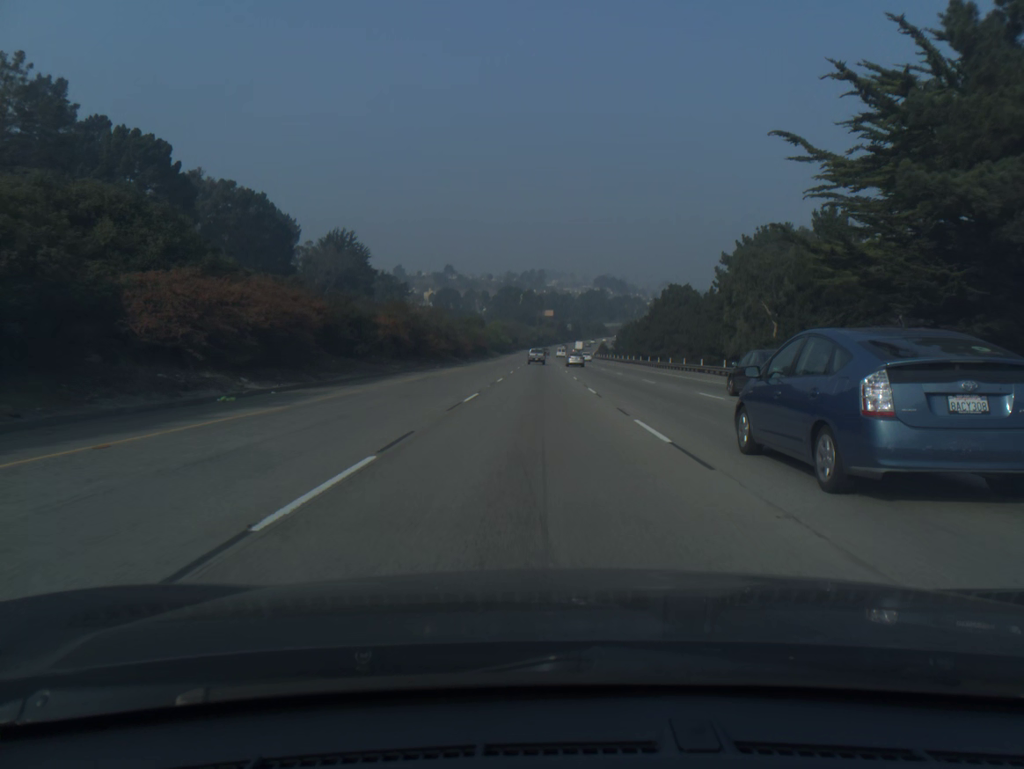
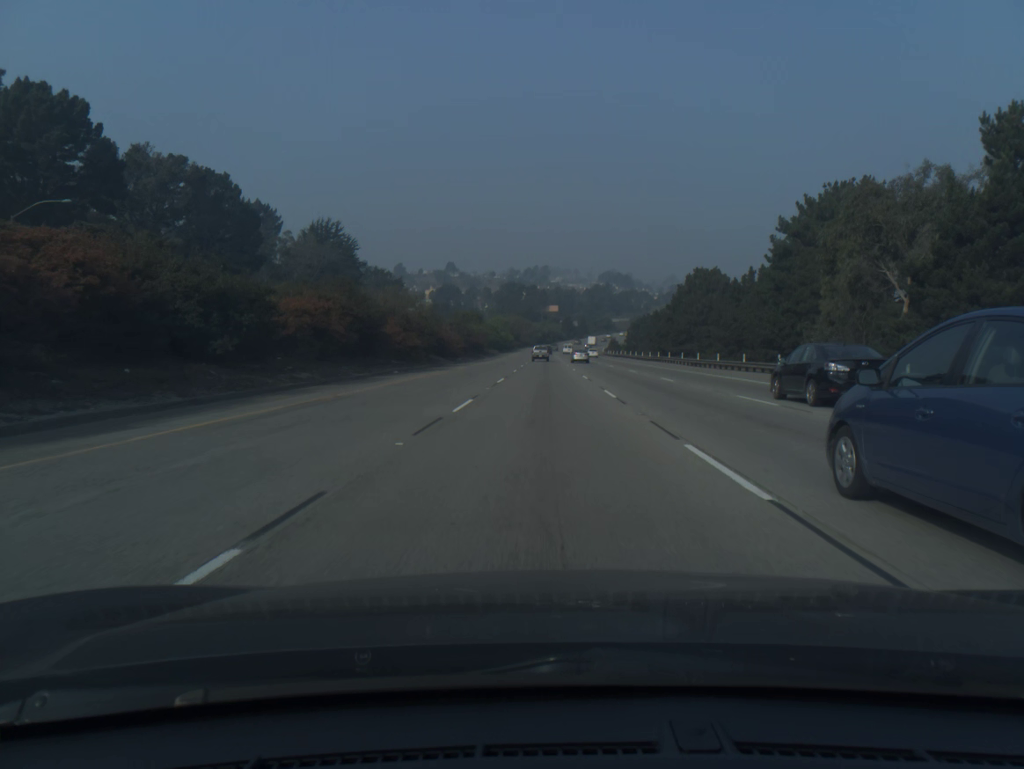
(-0.1, +18.9) m; 0°
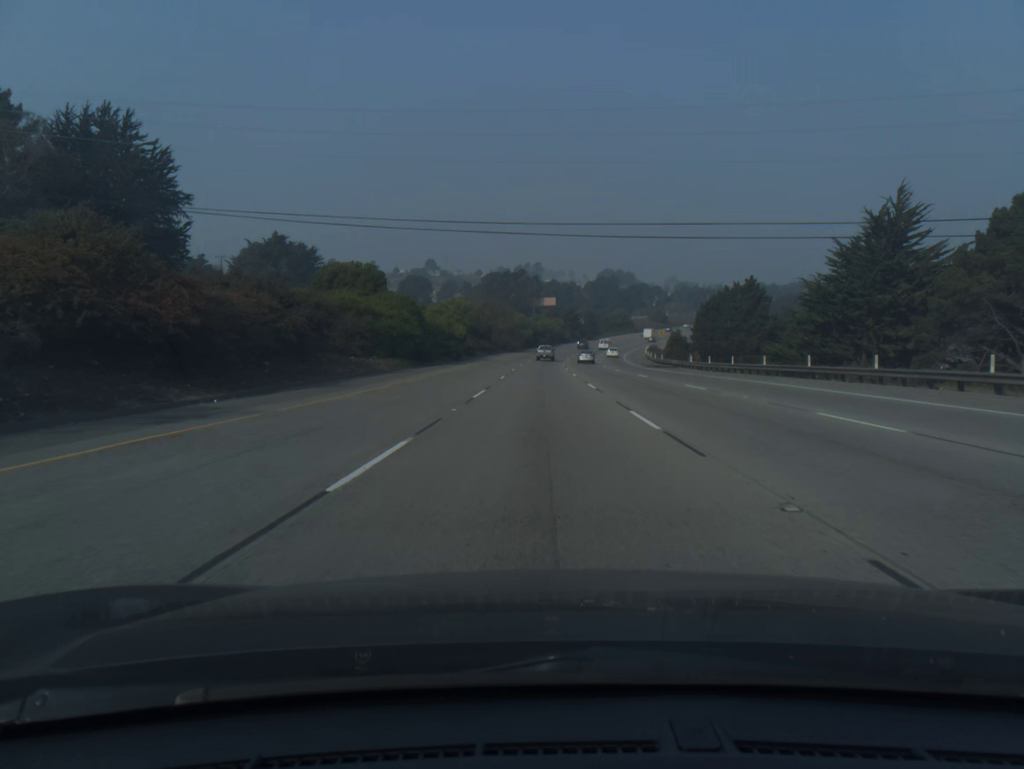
(+0.5, +96.3) m; 0°
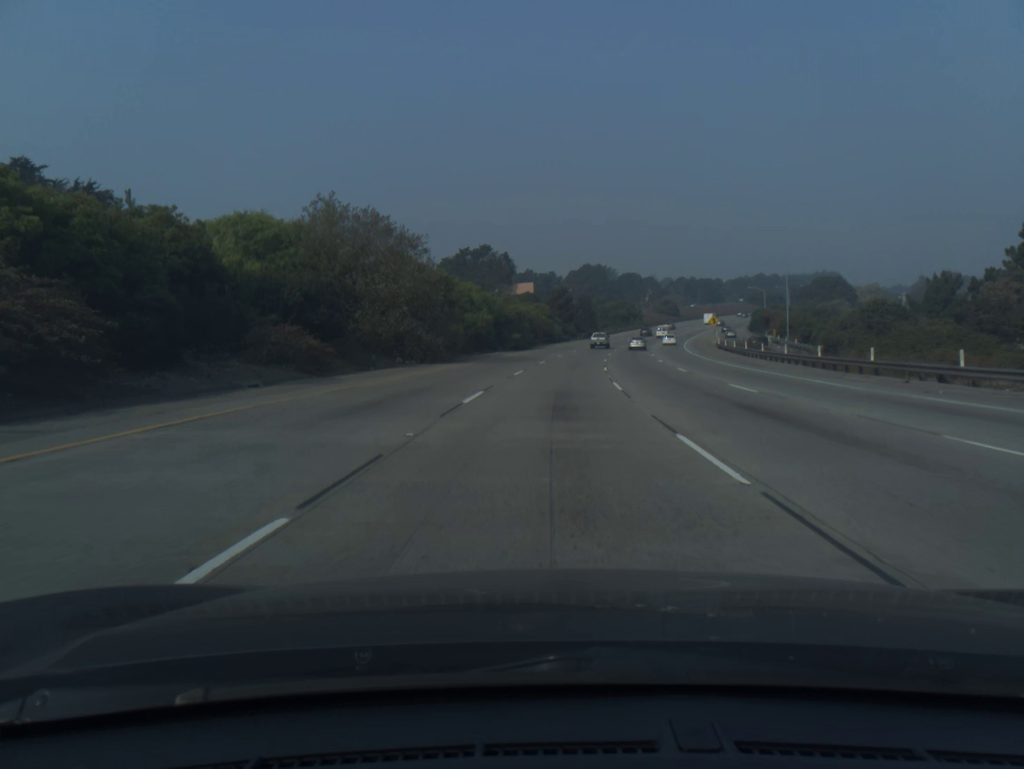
(+0.4, +78.2) m; +2°
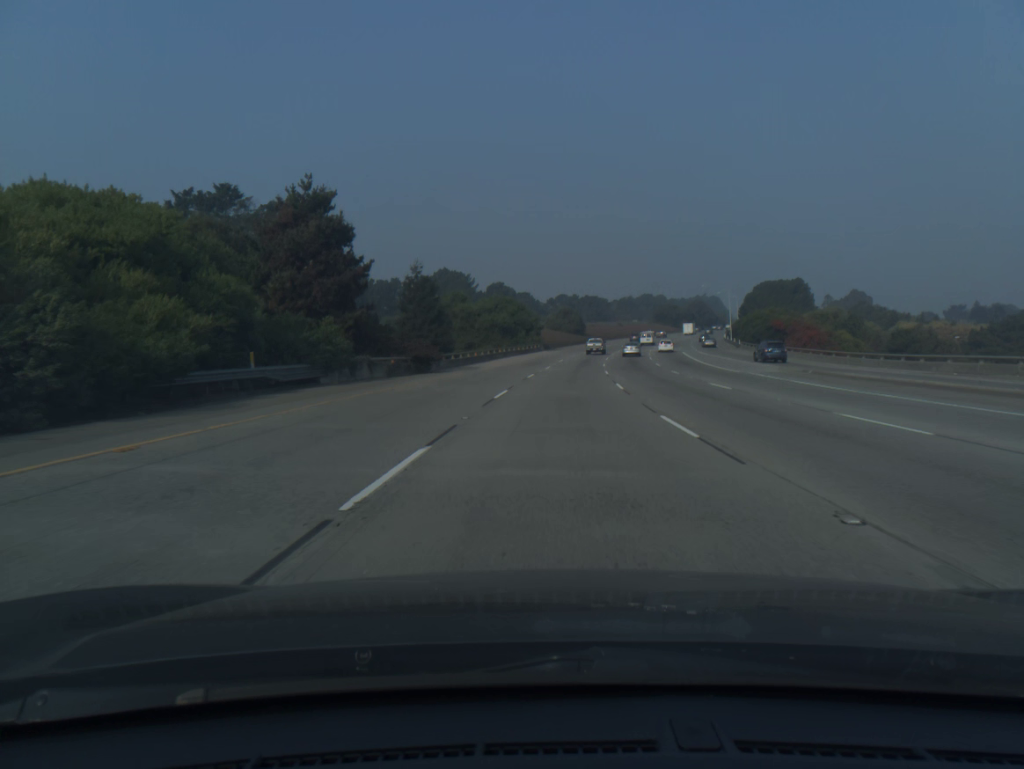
(+7.8, +97.4) m; +10°
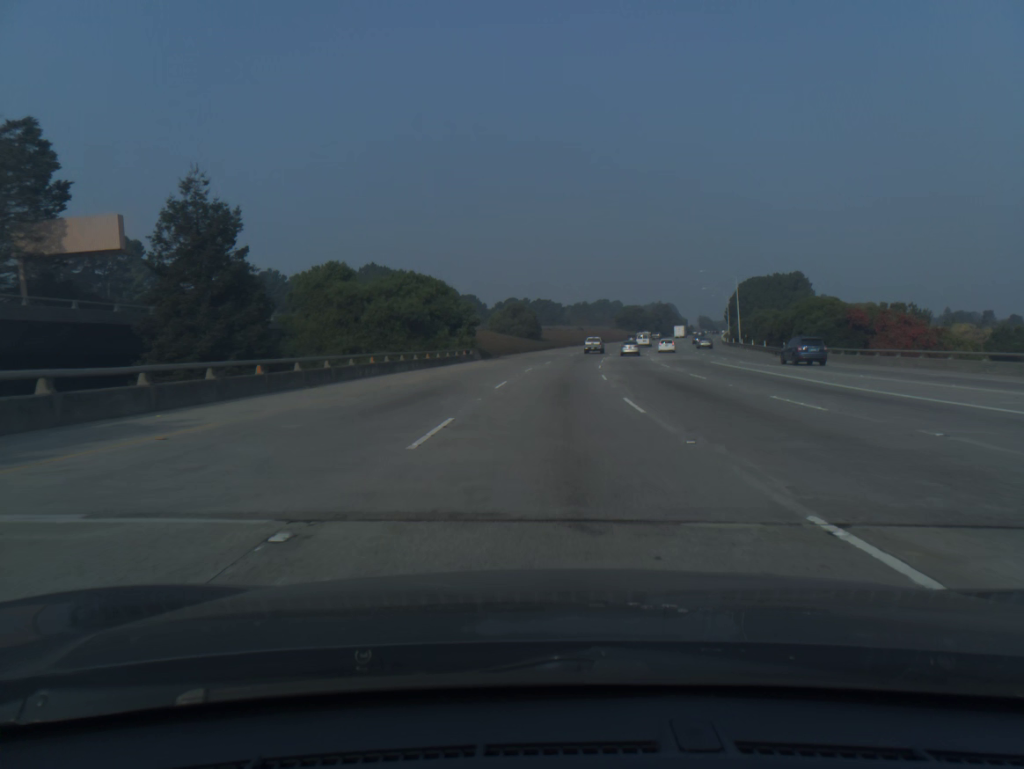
(+1.3, +38.8) m; +4°
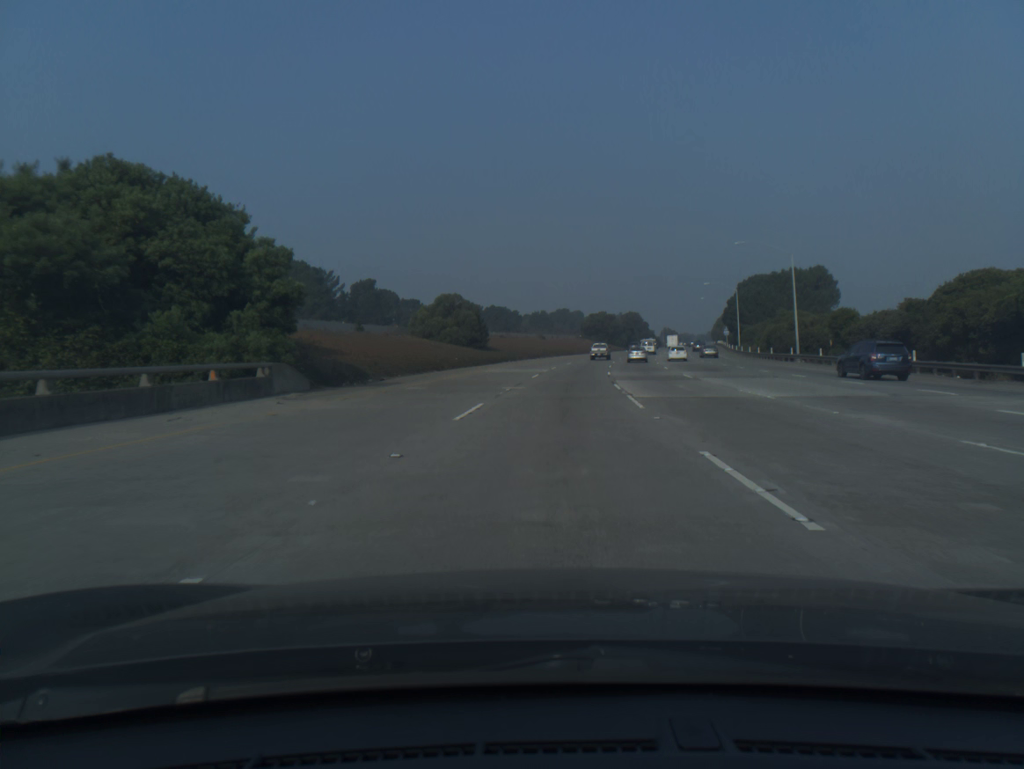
(+1.1, +38.6) m; +3°
